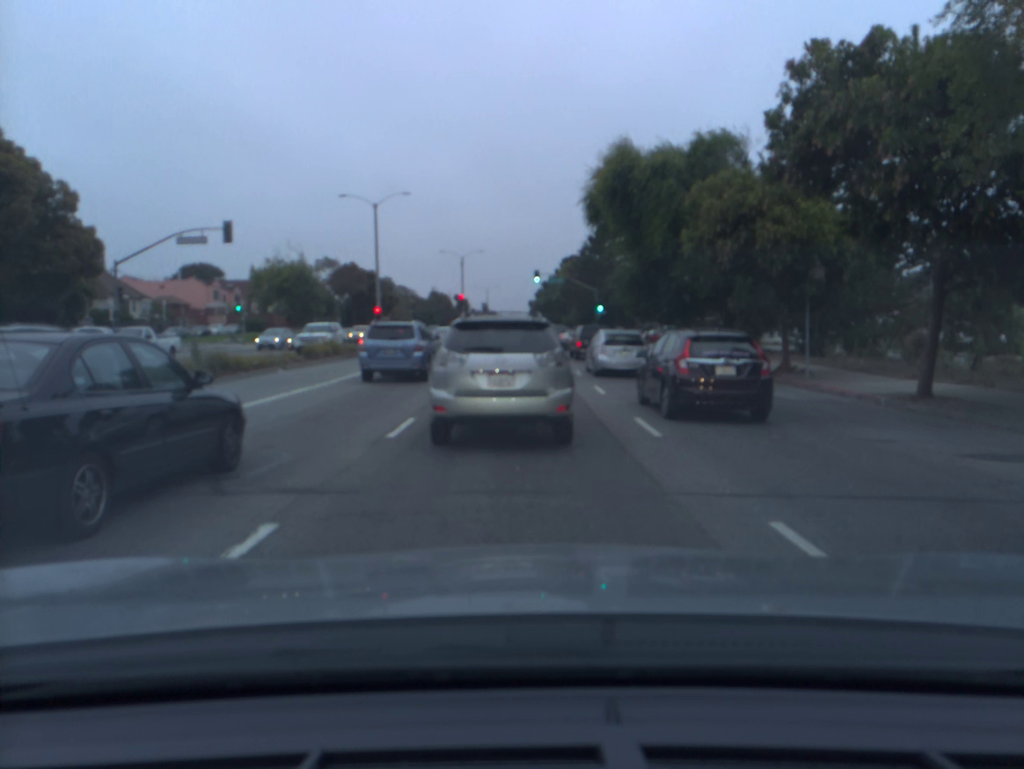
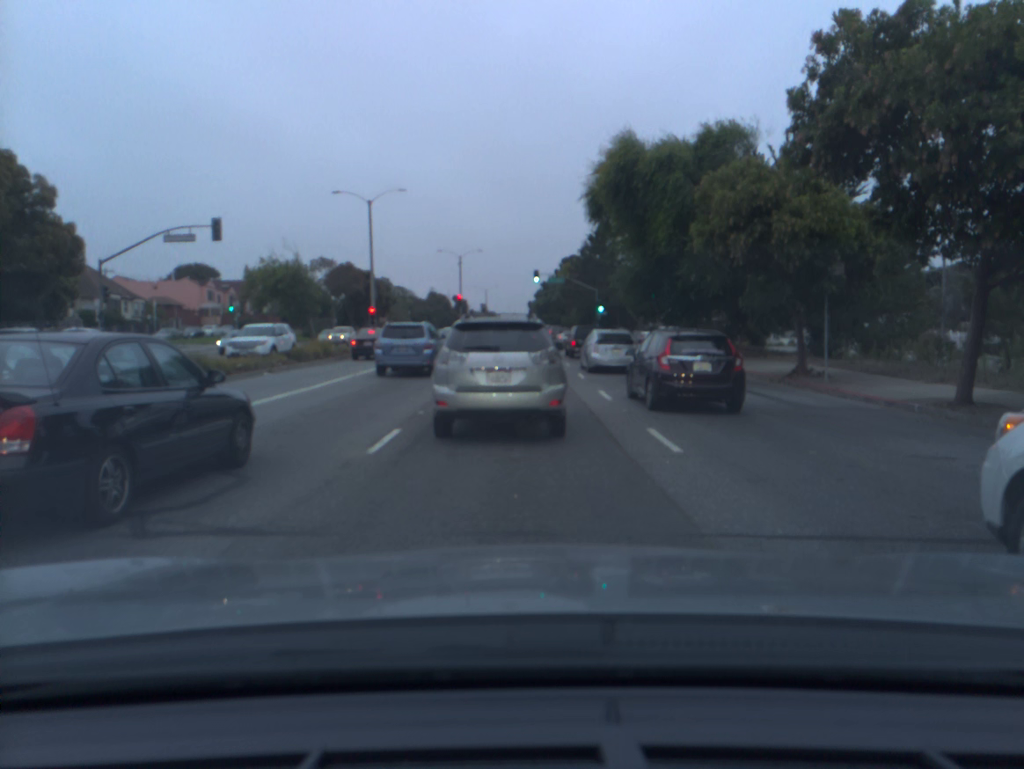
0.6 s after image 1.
(0.0, +1.4) m; -1°
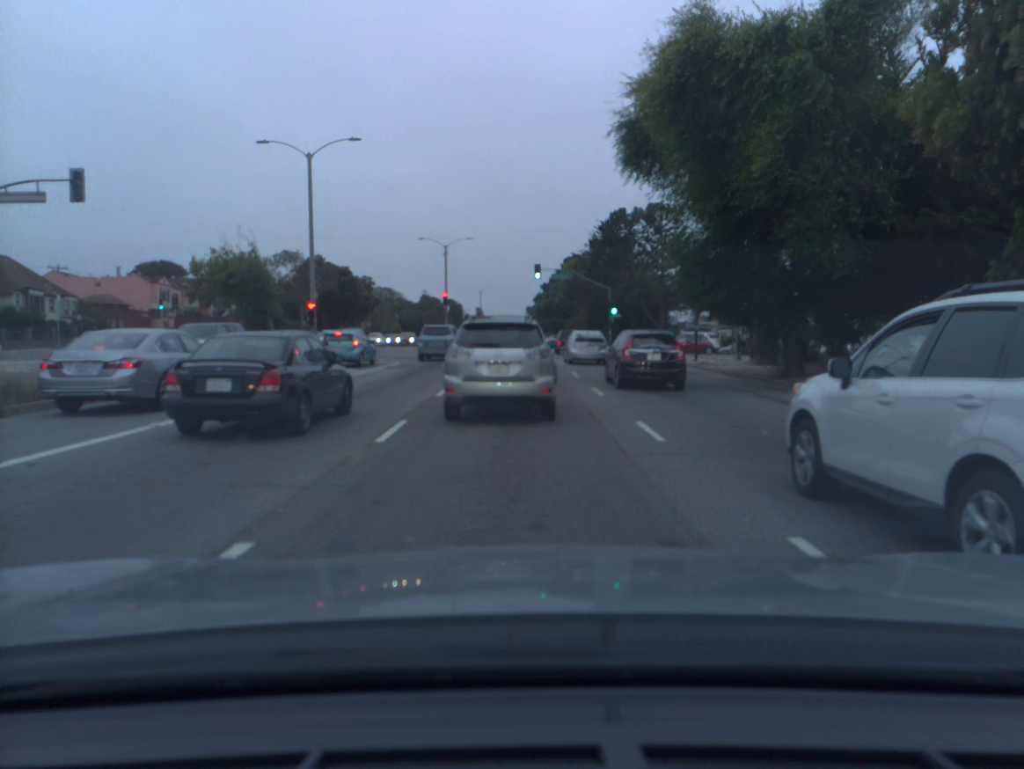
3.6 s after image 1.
(-0.1, +13.4) m; 0°
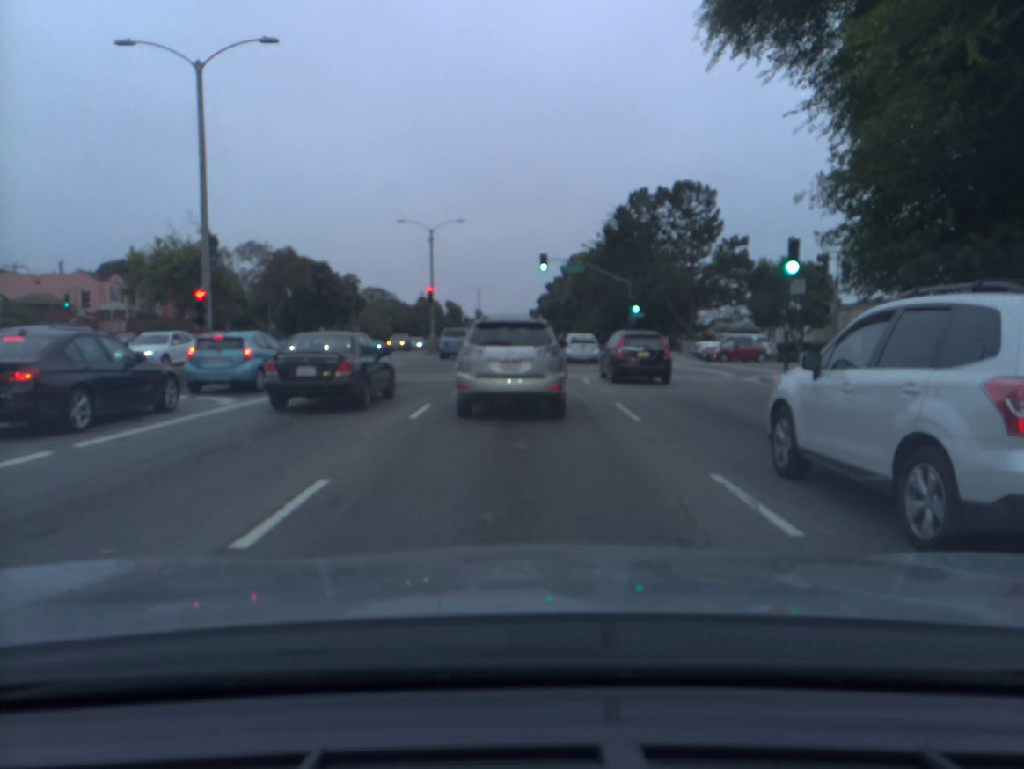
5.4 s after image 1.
(0.0, +12.3) m; 0°
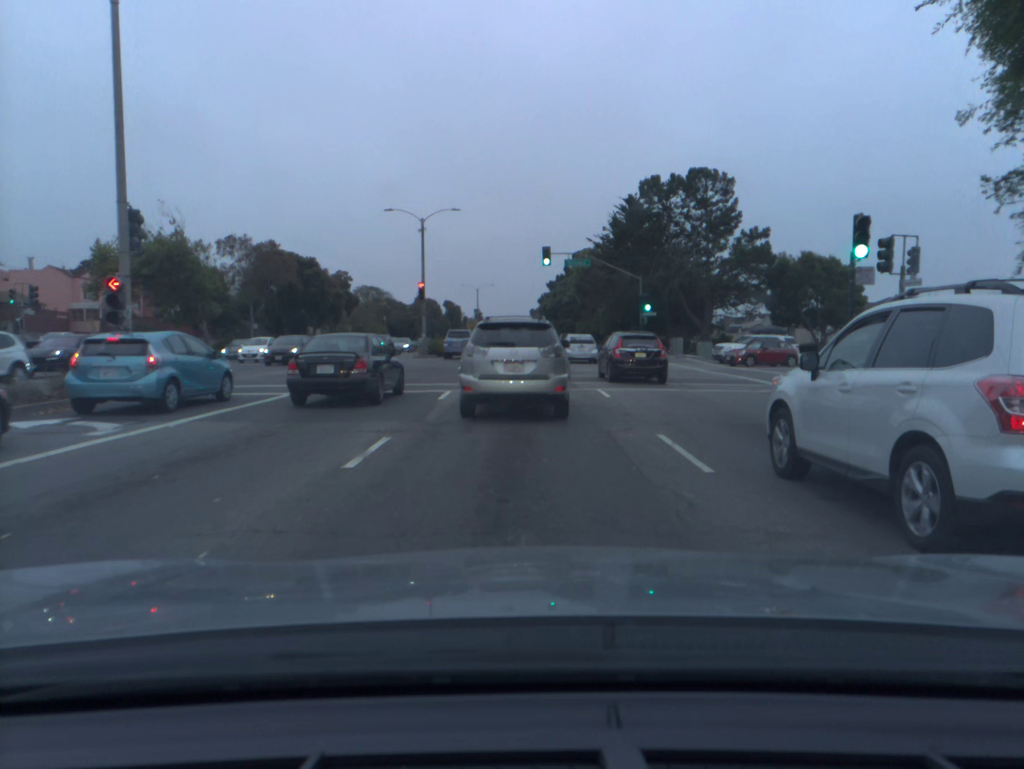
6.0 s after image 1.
(0.0, +4.6) m; 0°
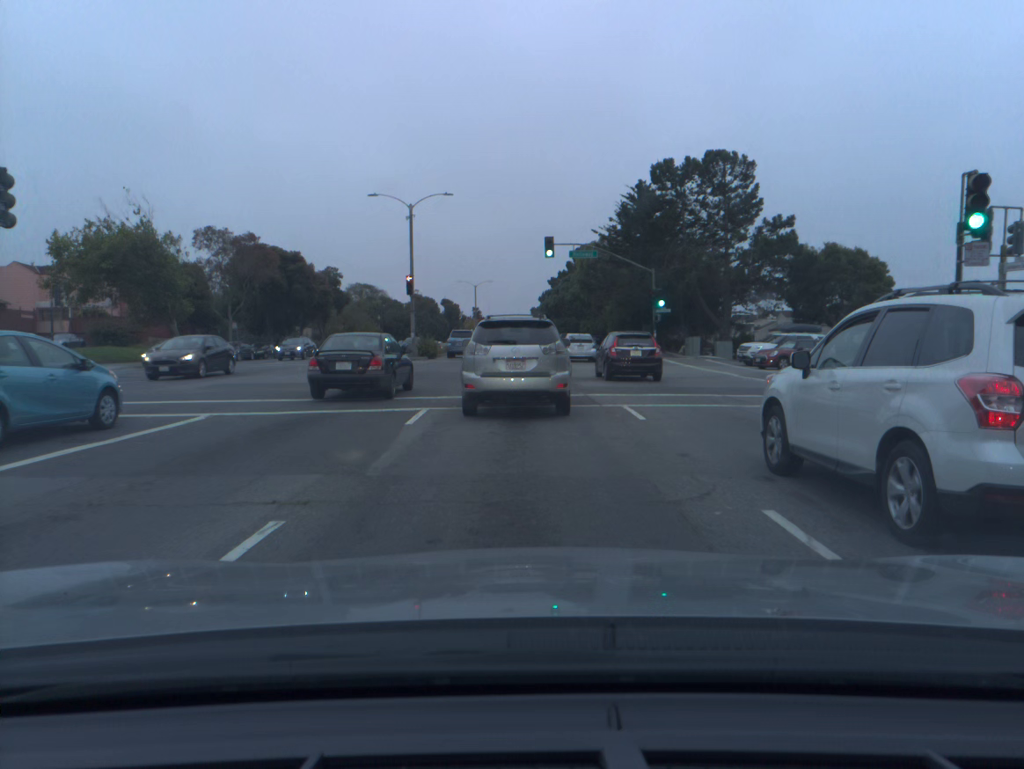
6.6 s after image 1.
(0.0, +4.7) m; 0°
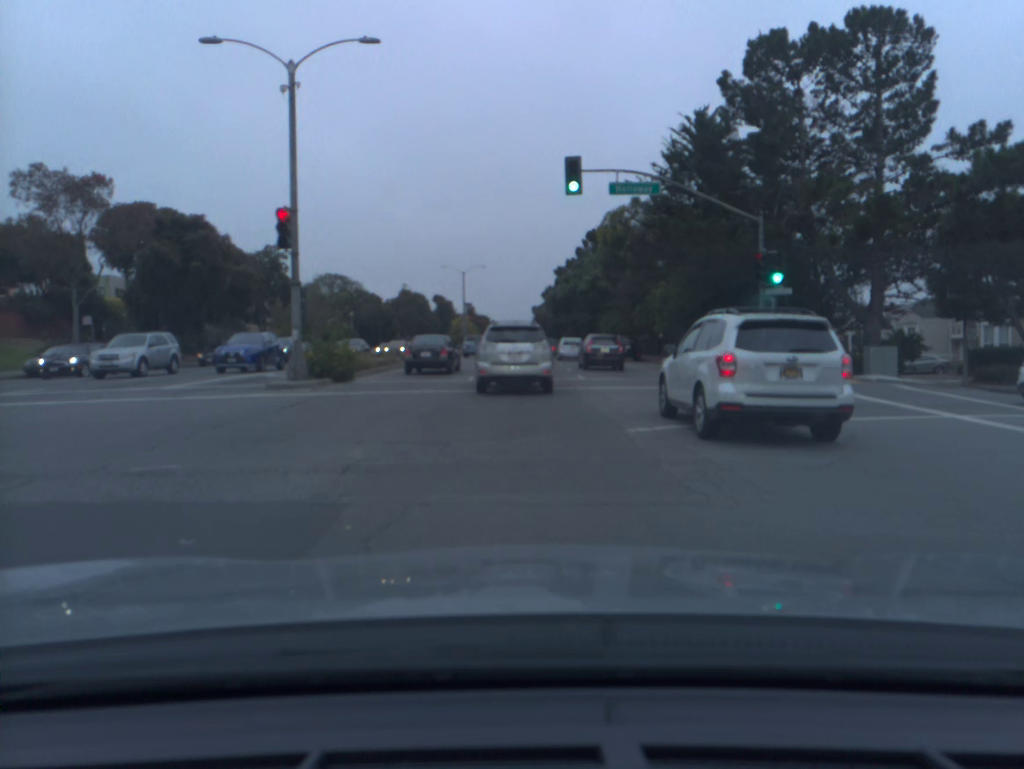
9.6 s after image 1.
(0.0, +23.0) m; 0°
